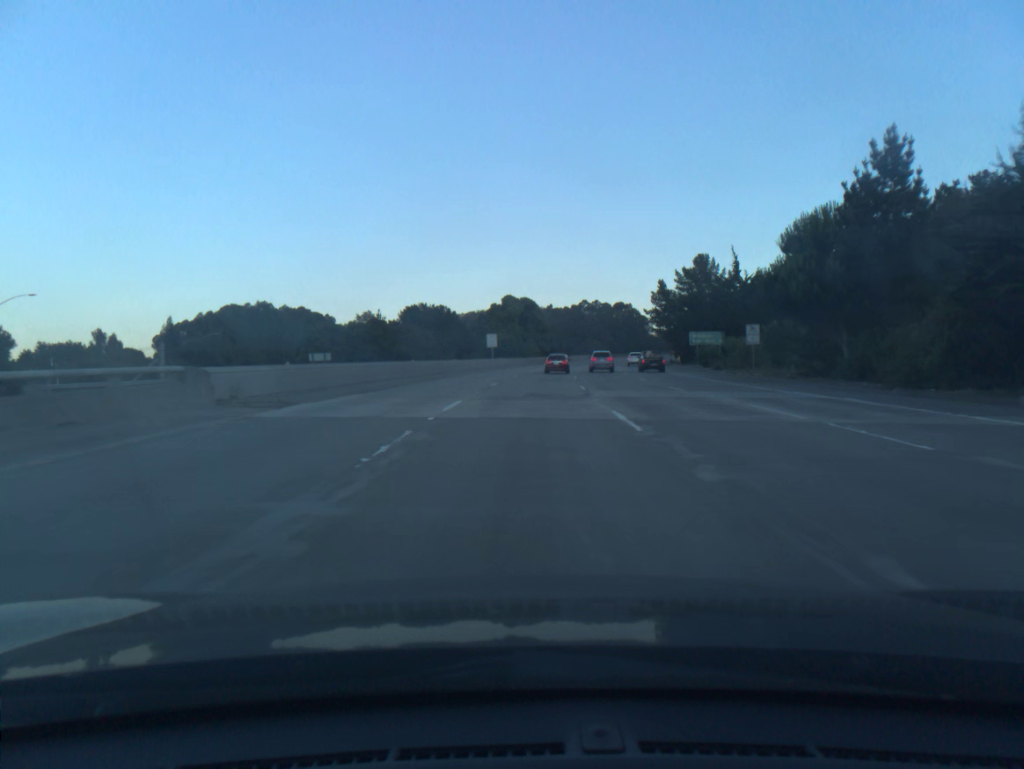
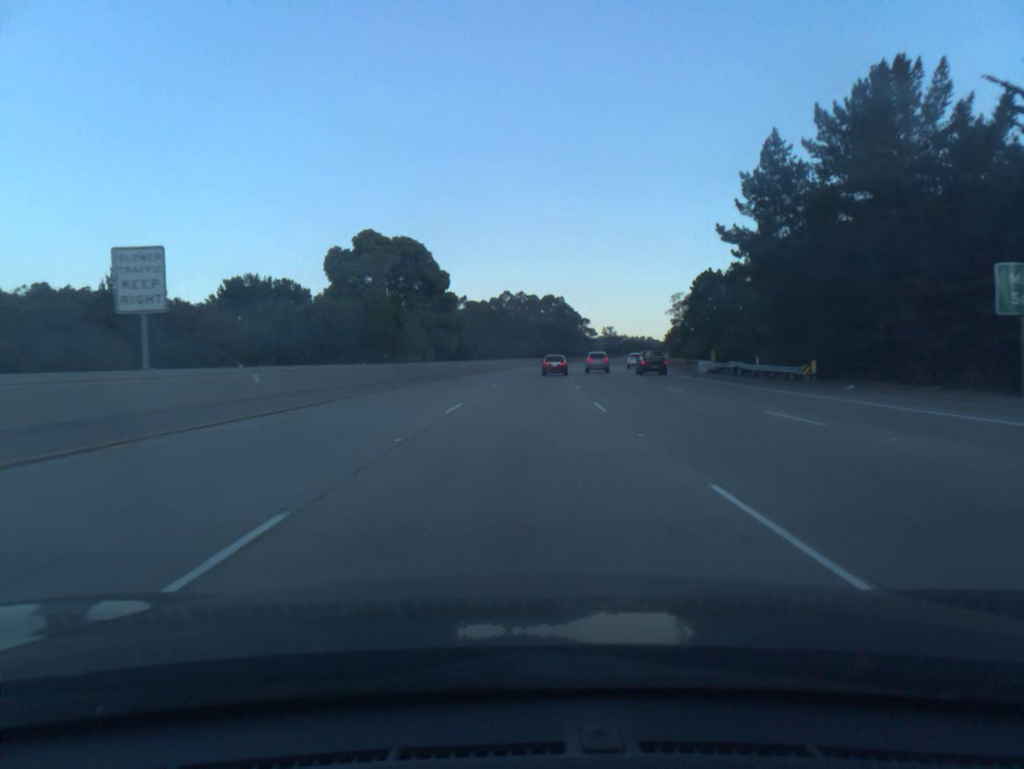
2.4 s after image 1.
(+3.6, +71.3) m; +6°
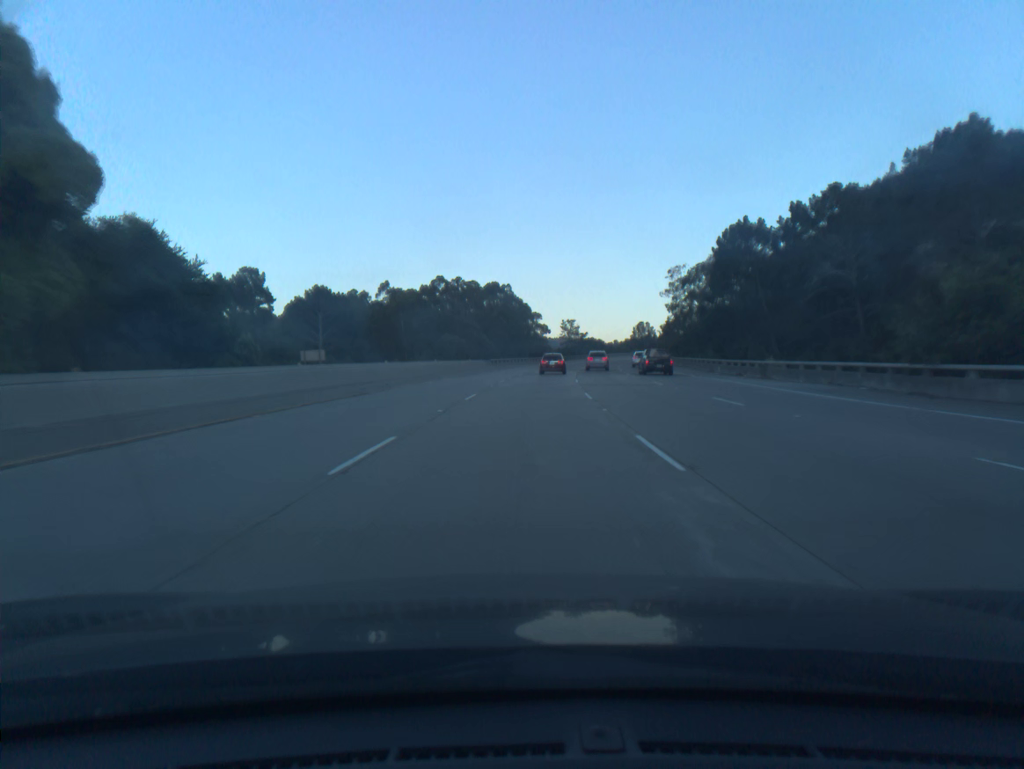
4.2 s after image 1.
(+1.9, +52.5) m; +4°
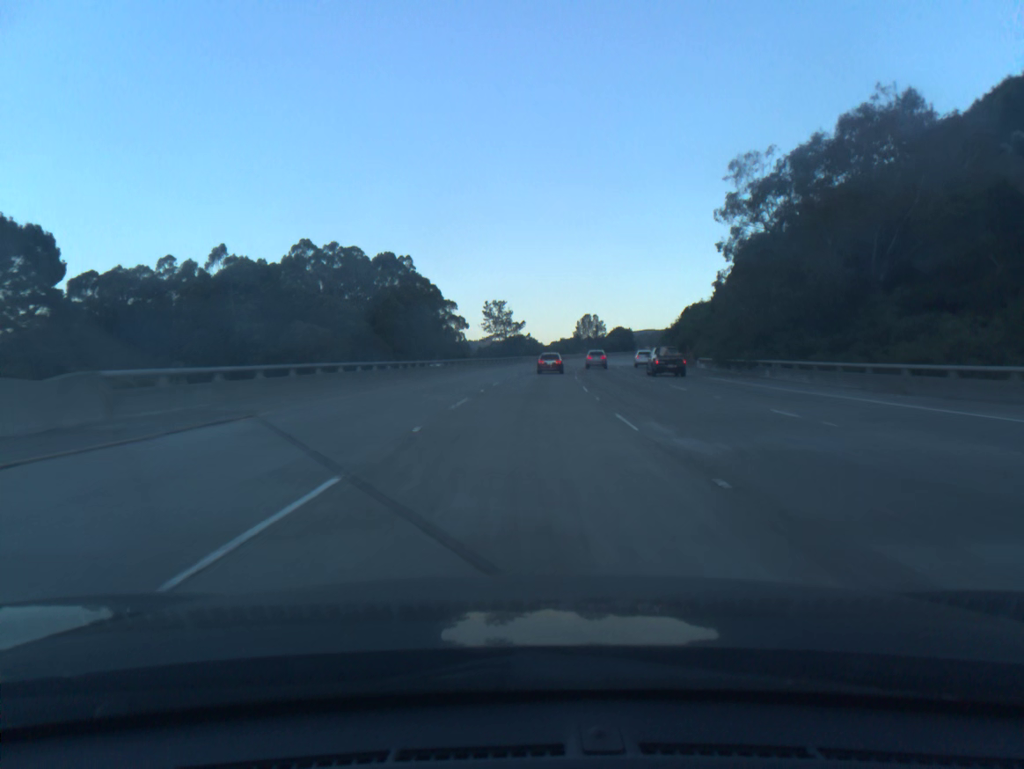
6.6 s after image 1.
(+3.2, +68.5) m; +6°
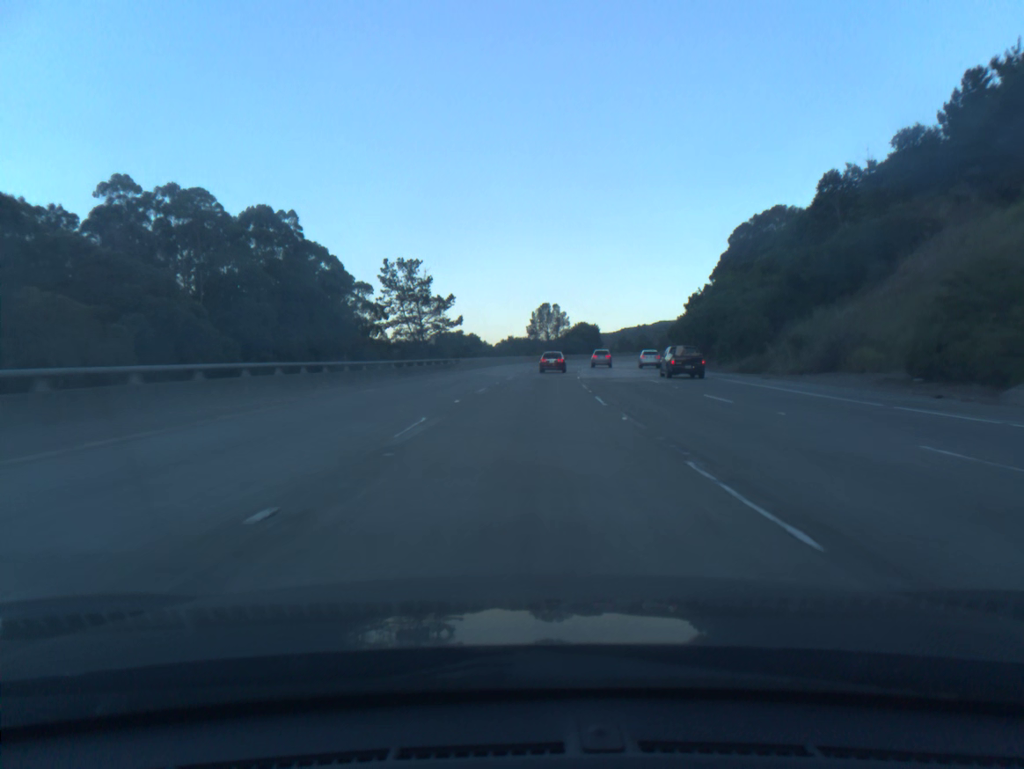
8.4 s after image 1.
(+1.7, +51.1) m; +4°
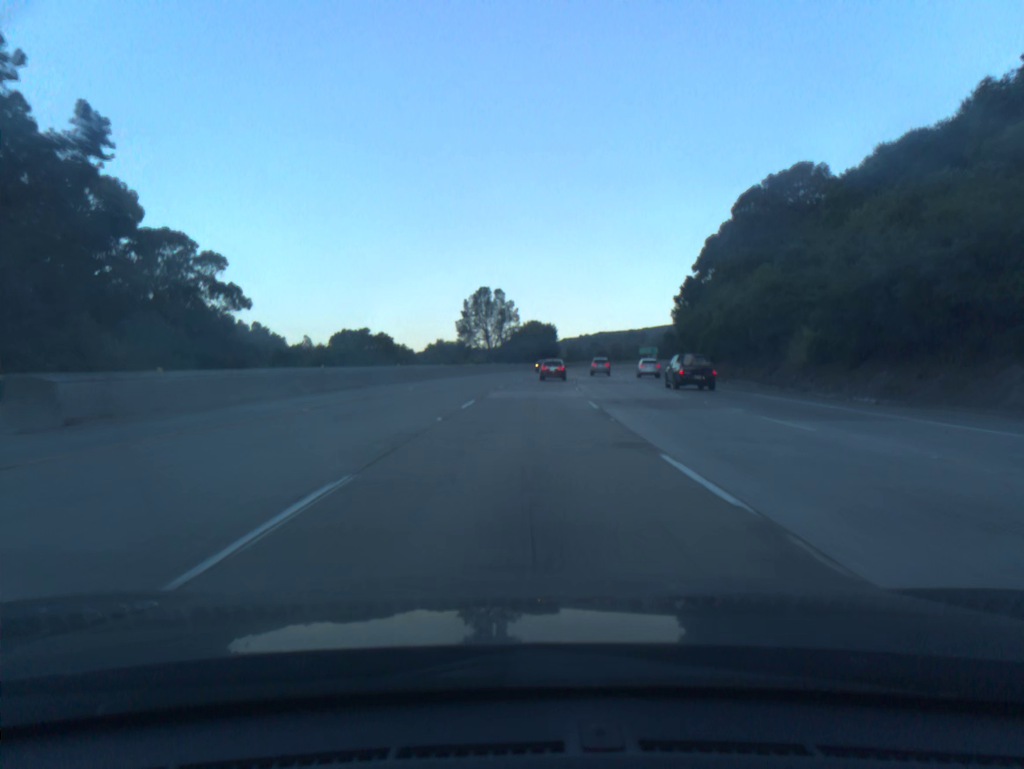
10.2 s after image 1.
(+1.9, +50.9) m; +4°
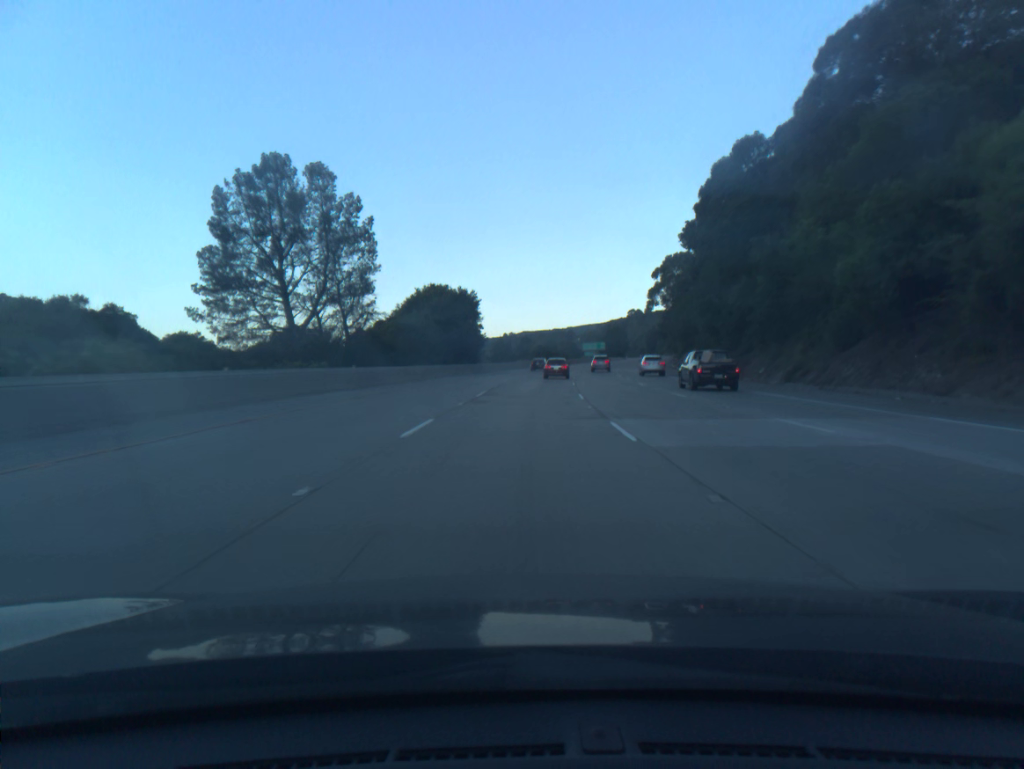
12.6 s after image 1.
(+3.4, +67.2) m; +6°
